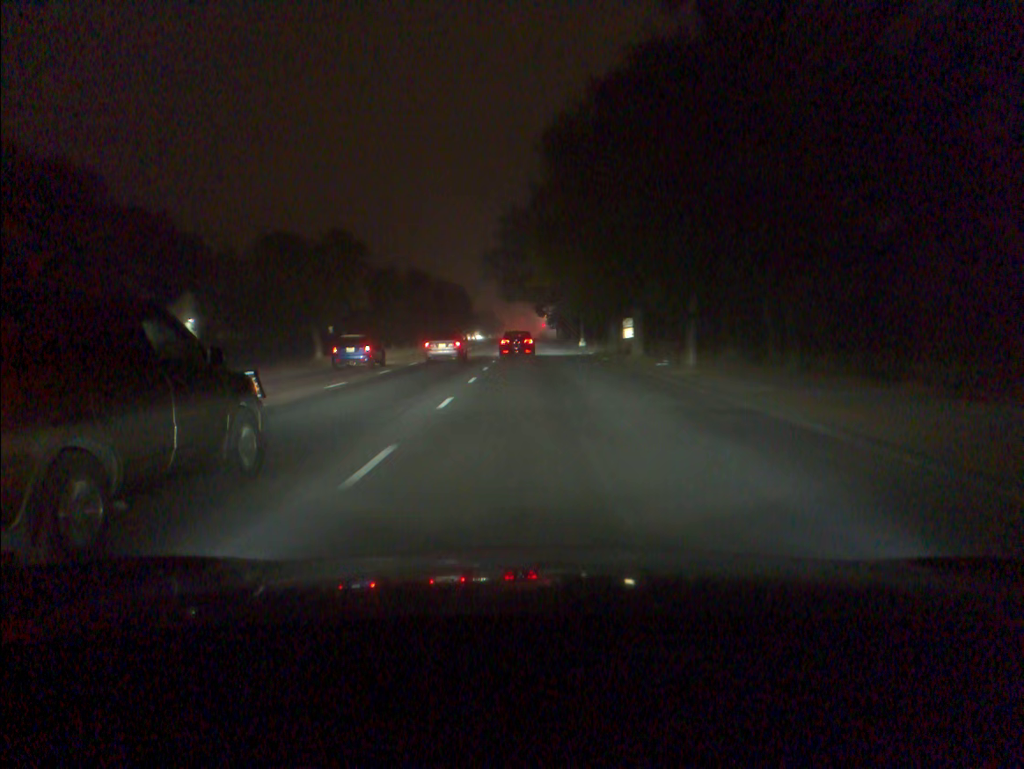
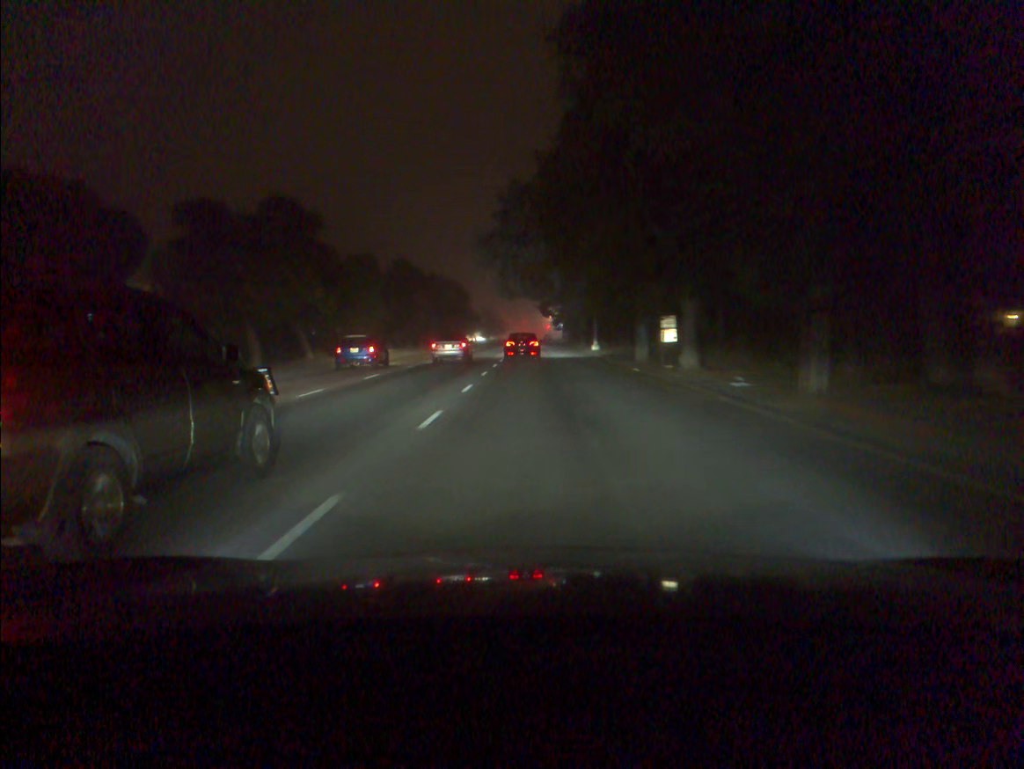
(0.0, +10.2) m; 0°
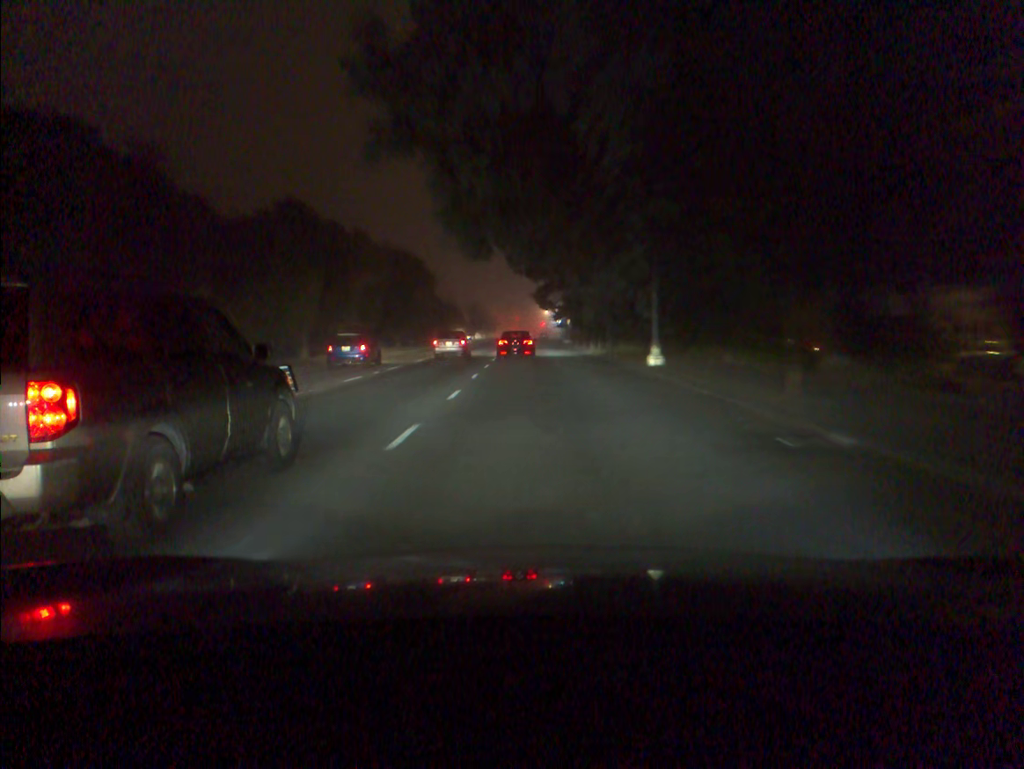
(+0.1, +30.9) m; 0°
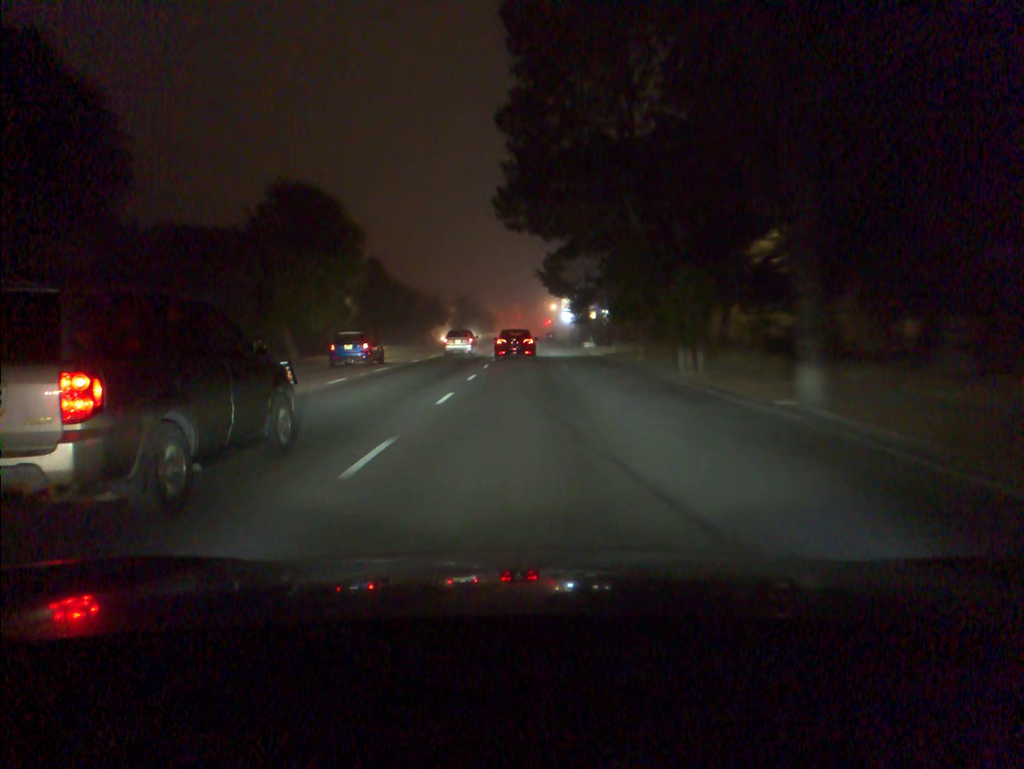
(0.0, +31.0) m; 0°
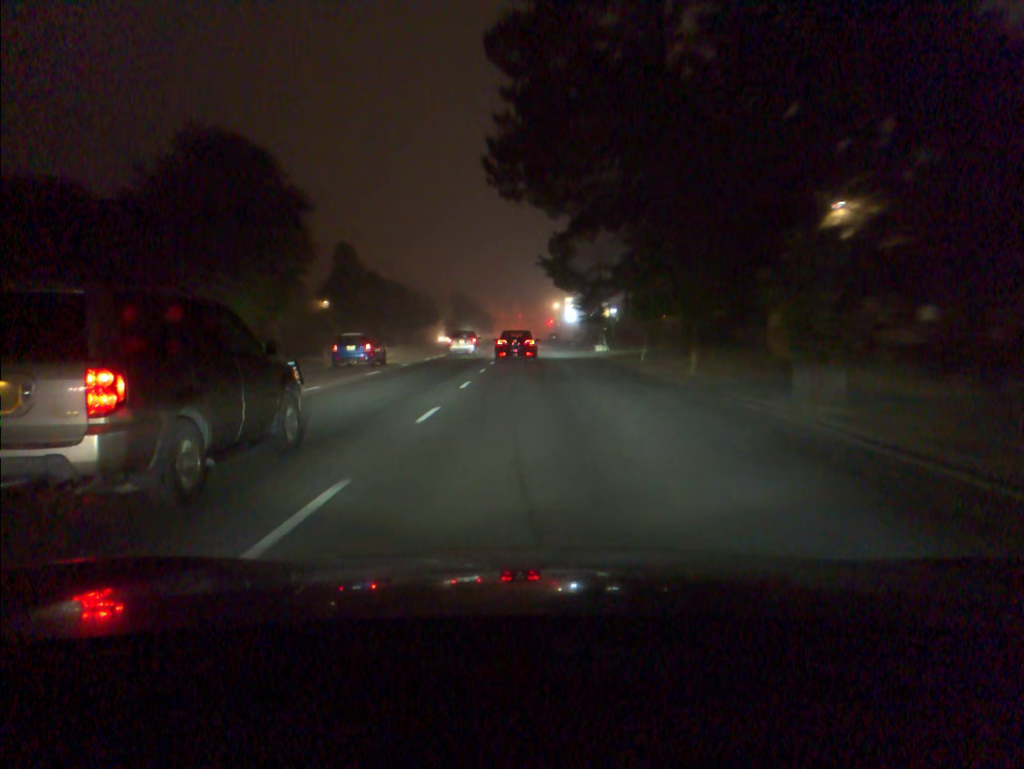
(0.0, +10.1) m; 0°
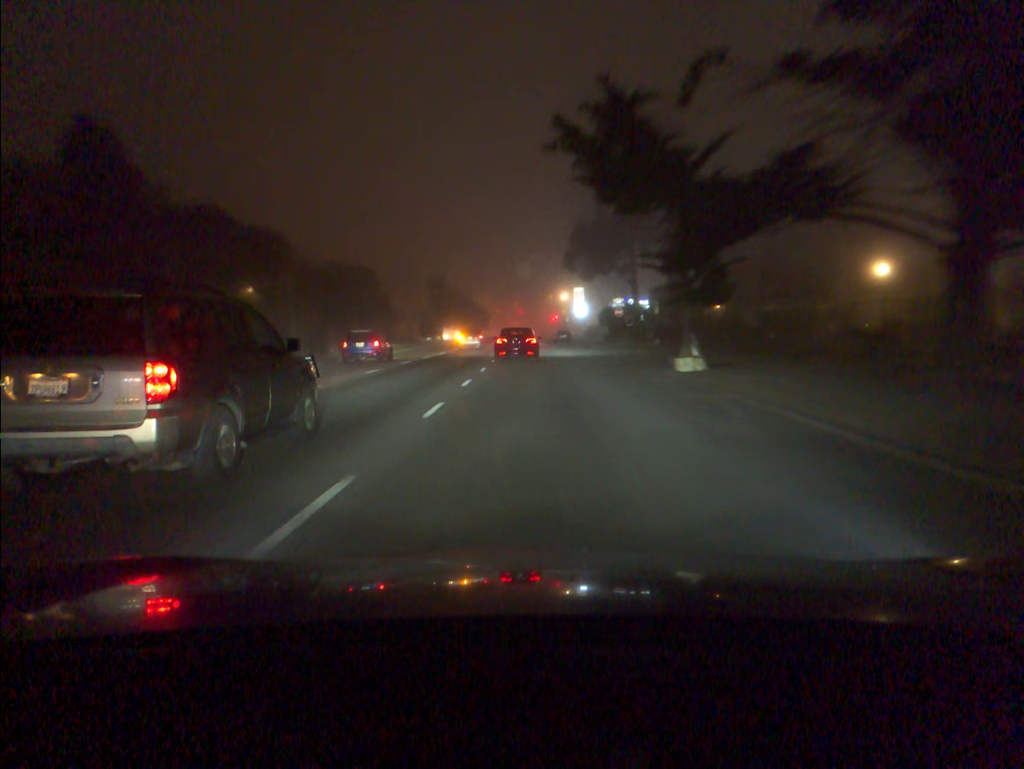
(0.0, +29.1) m; 0°
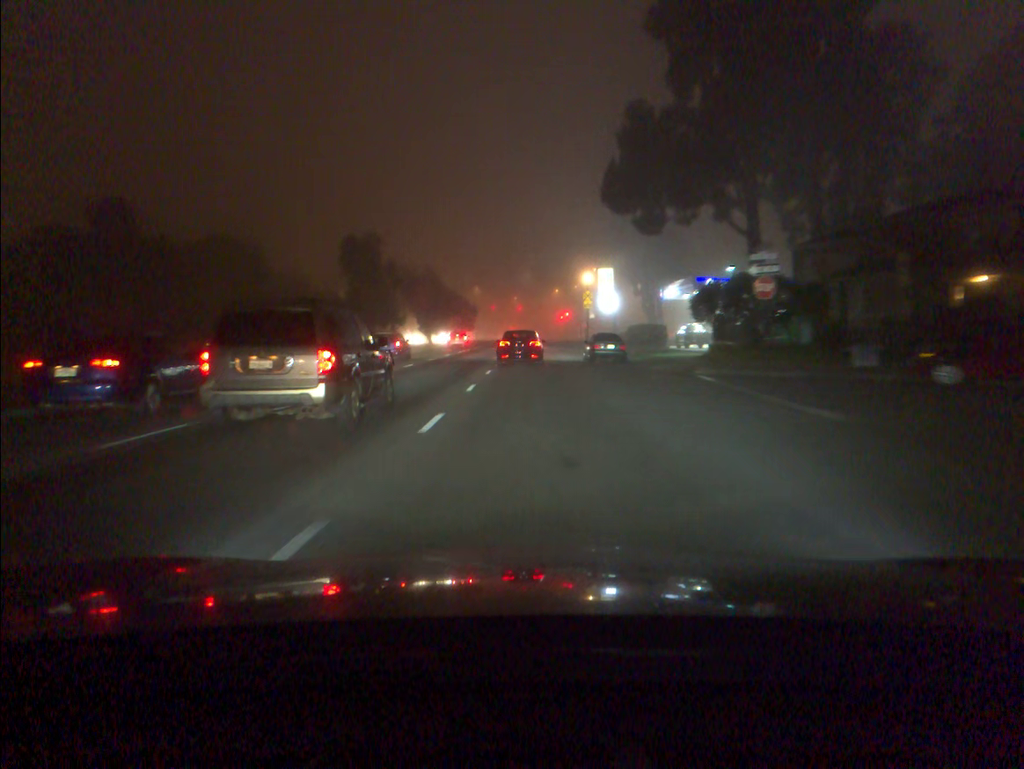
(+0.1, +44.2) m; 0°
